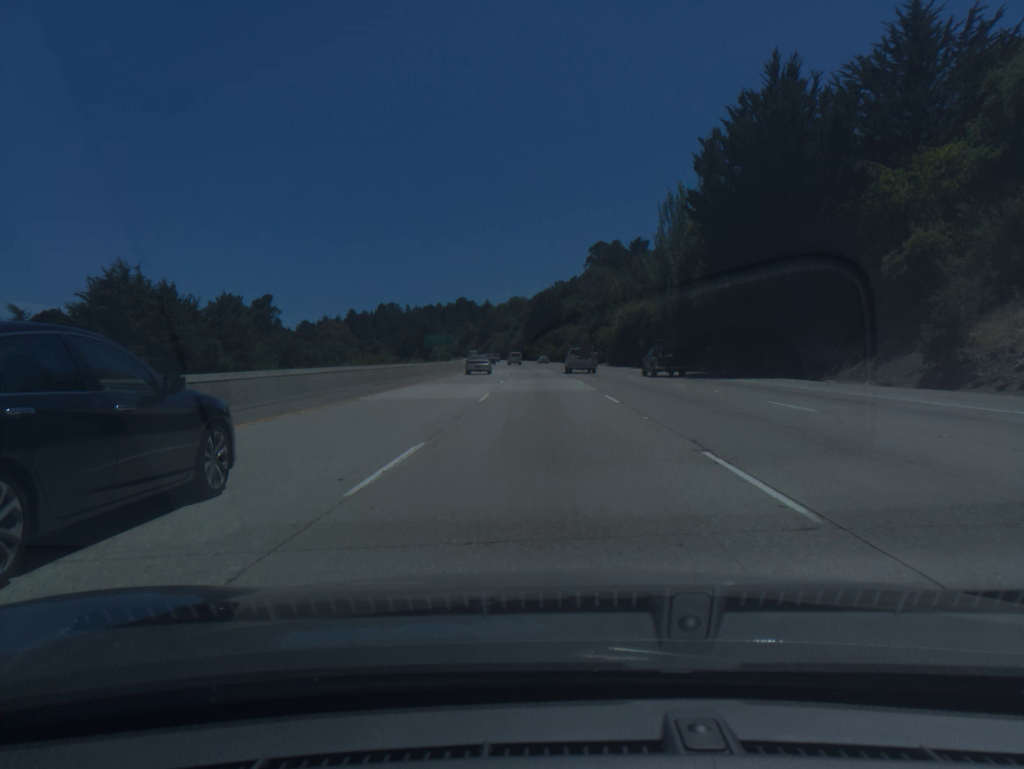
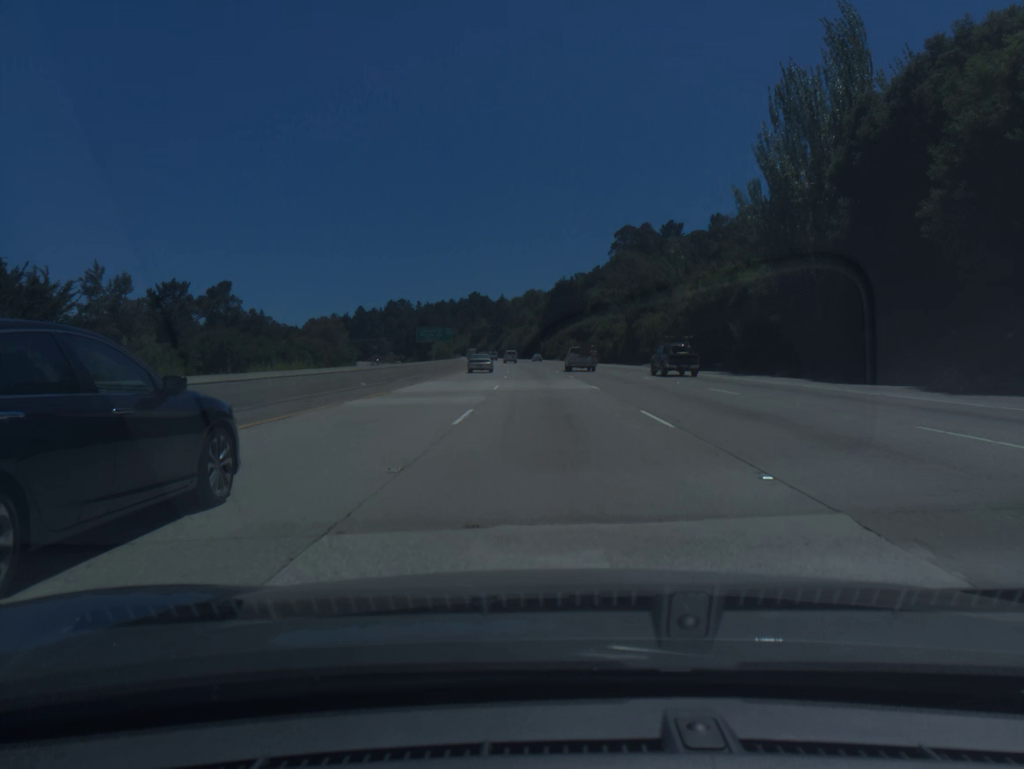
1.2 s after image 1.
(-0.4, +36.7) m; -1°
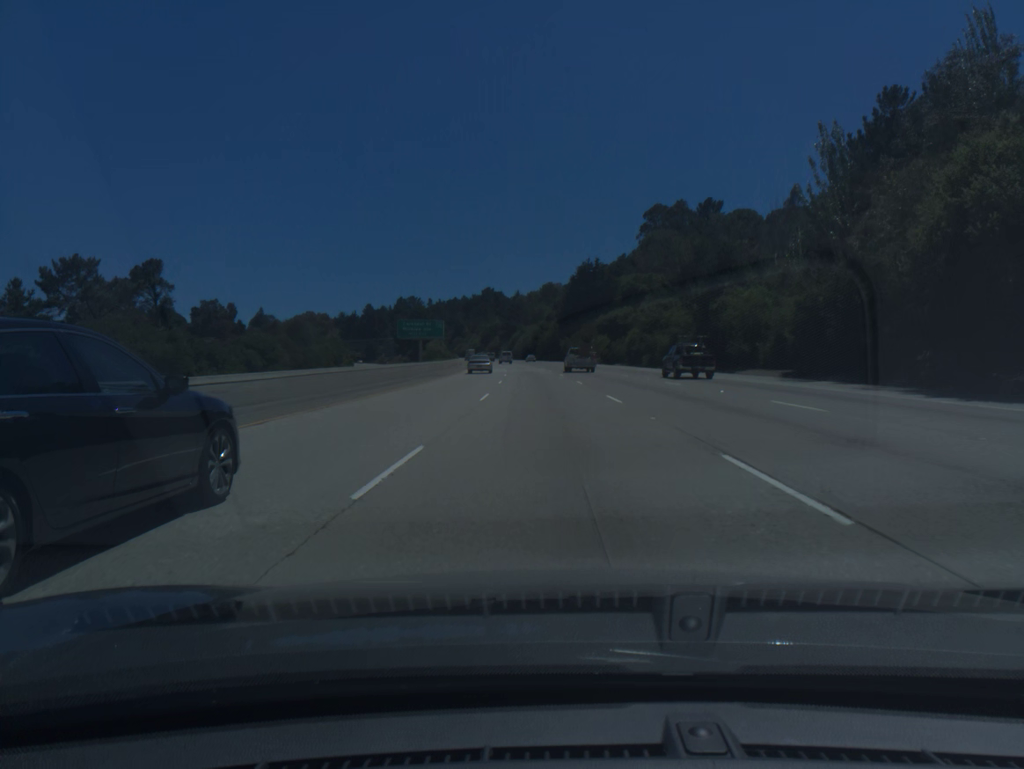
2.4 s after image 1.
(-0.4, +36.7) m; -1°
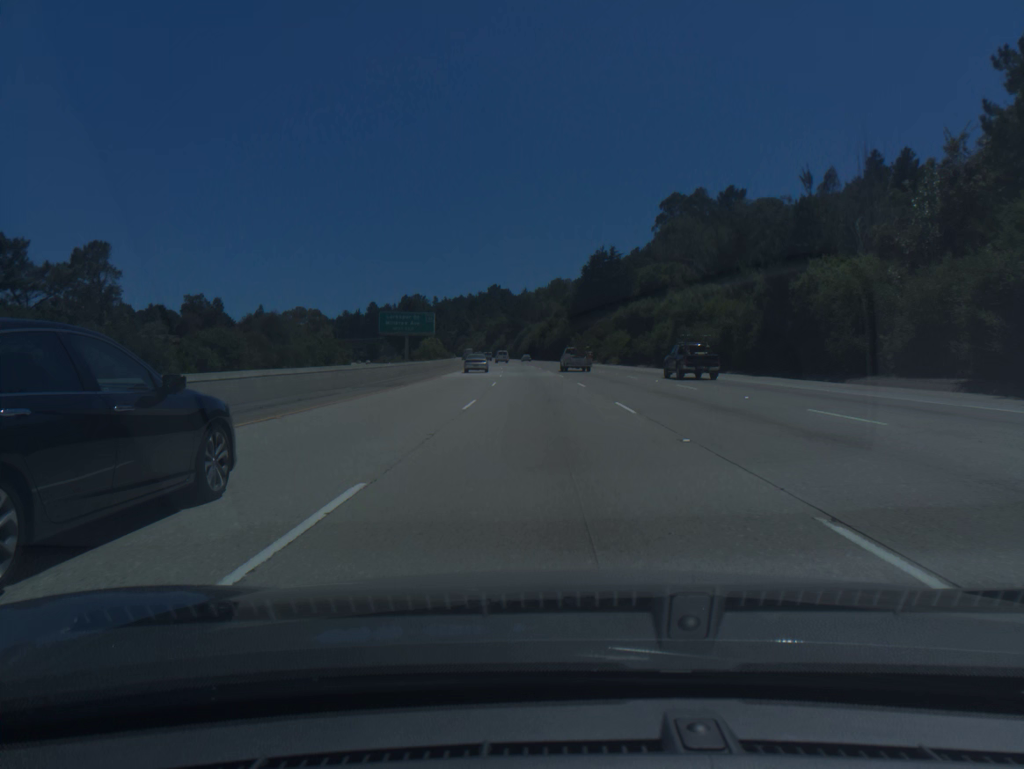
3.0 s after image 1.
(-0.1, +18.3) m; -1°
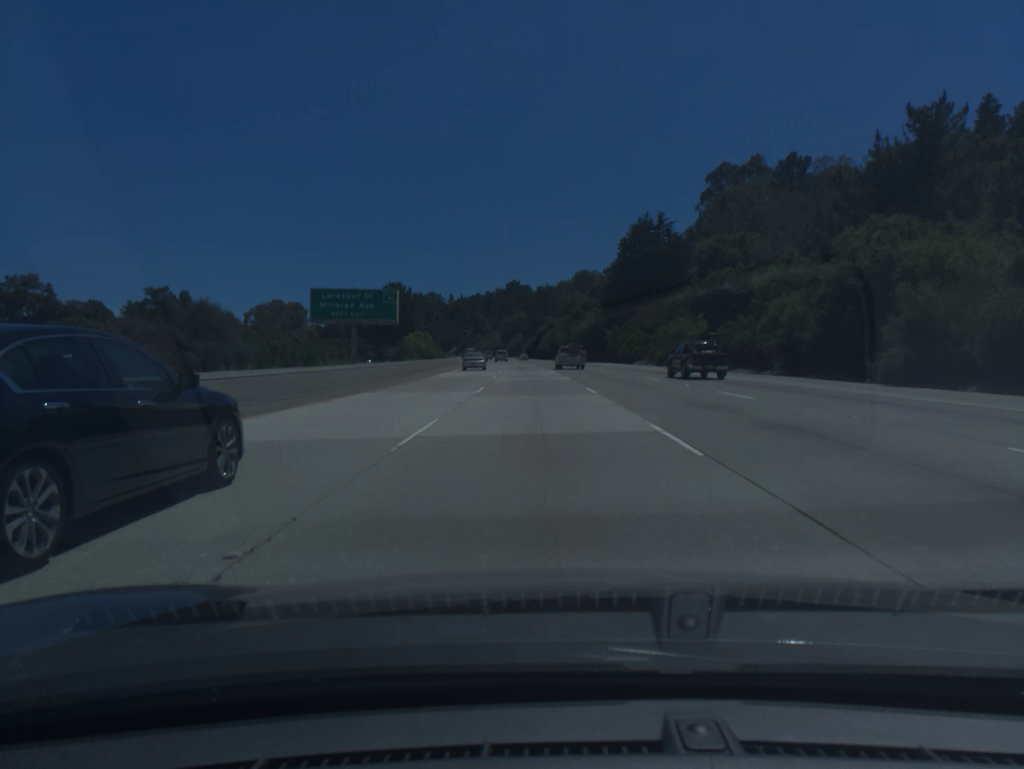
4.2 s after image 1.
(-0.5, +36.5) m; -2°
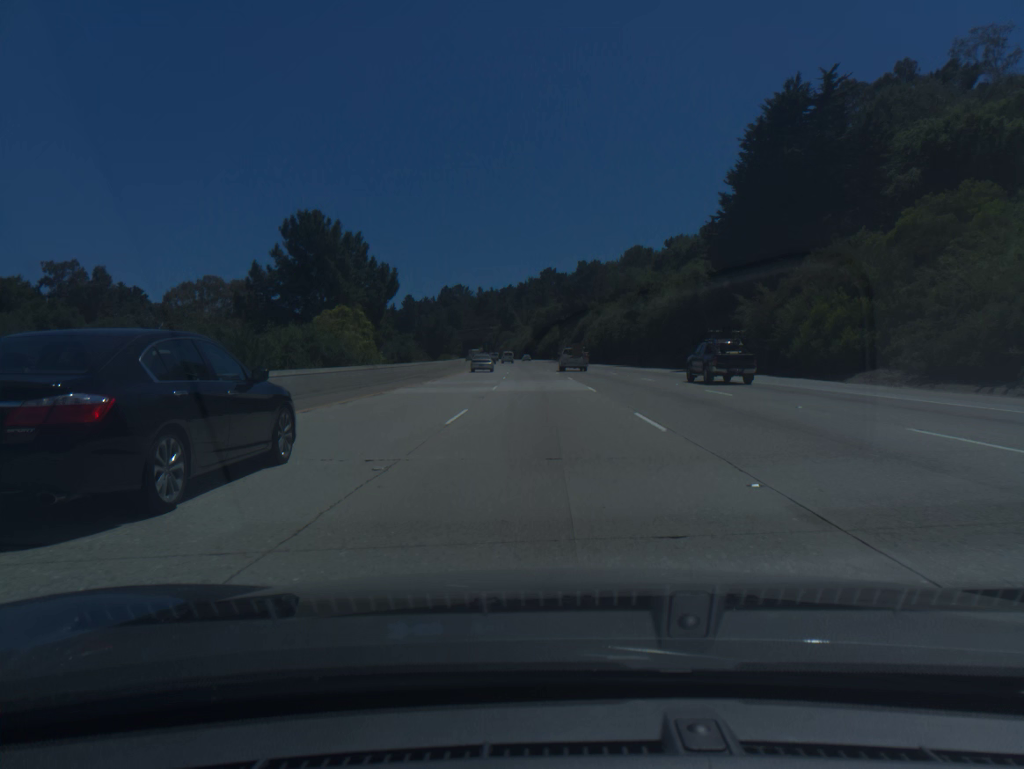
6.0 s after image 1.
(-1.4, +54.7) m; -3°
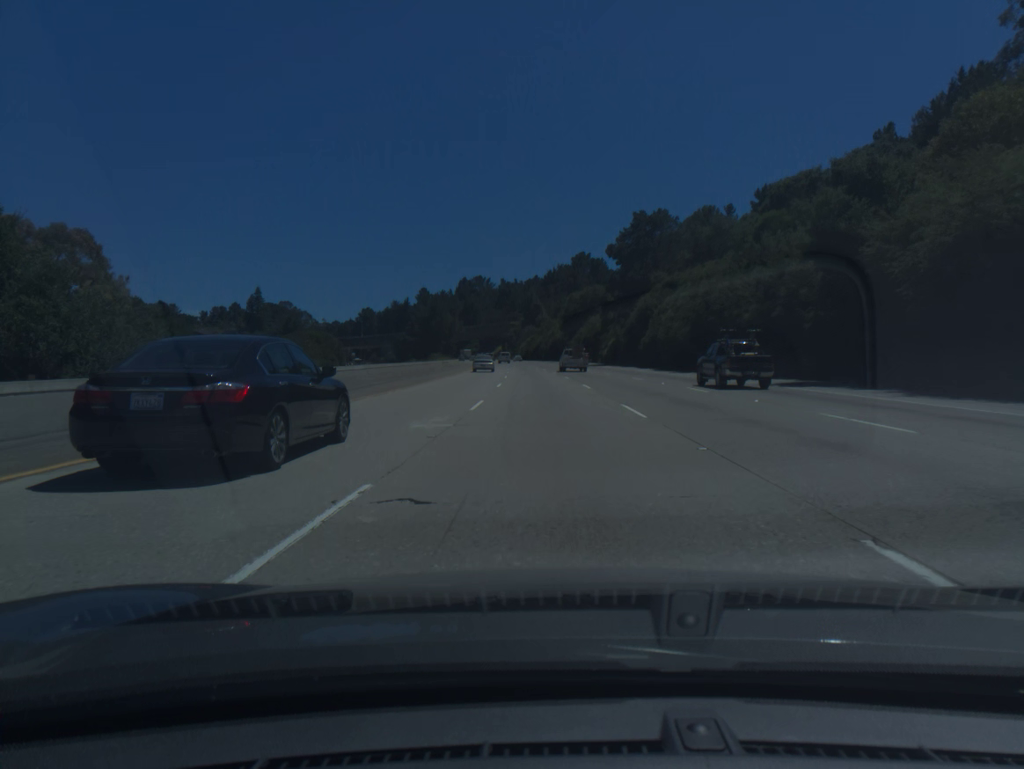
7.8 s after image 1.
(-0.9, +54.8) m; -2°
